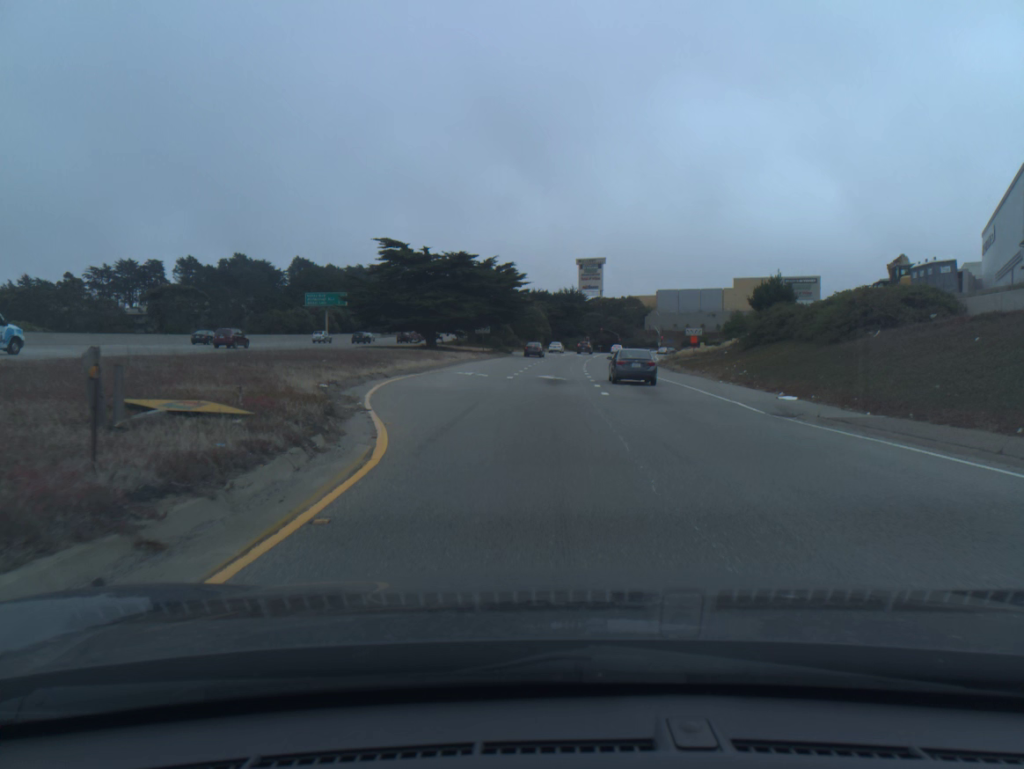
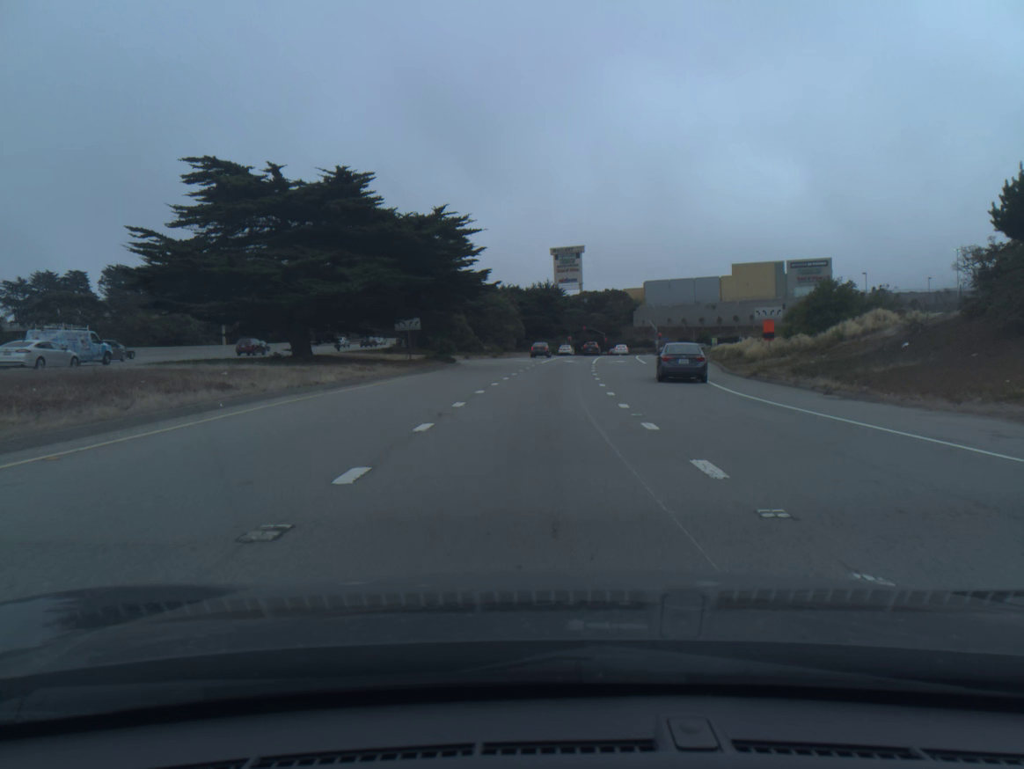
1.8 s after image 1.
(+0.7, +35.0) m; +2°
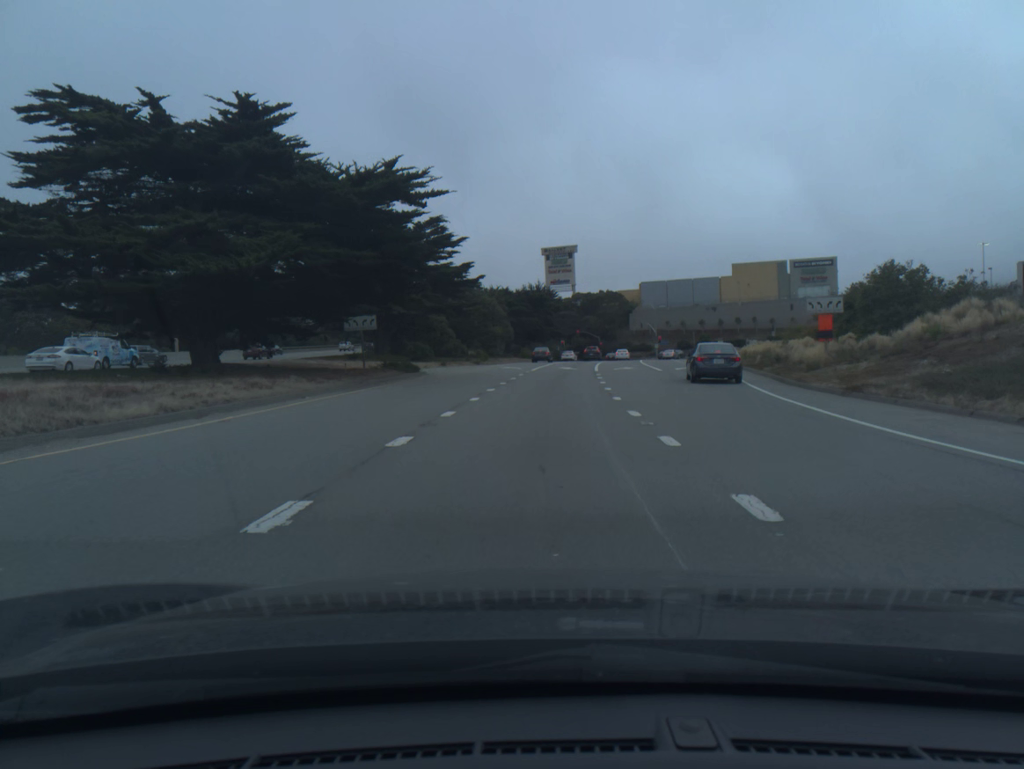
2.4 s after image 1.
(+0.1, +11.0) m; +1°
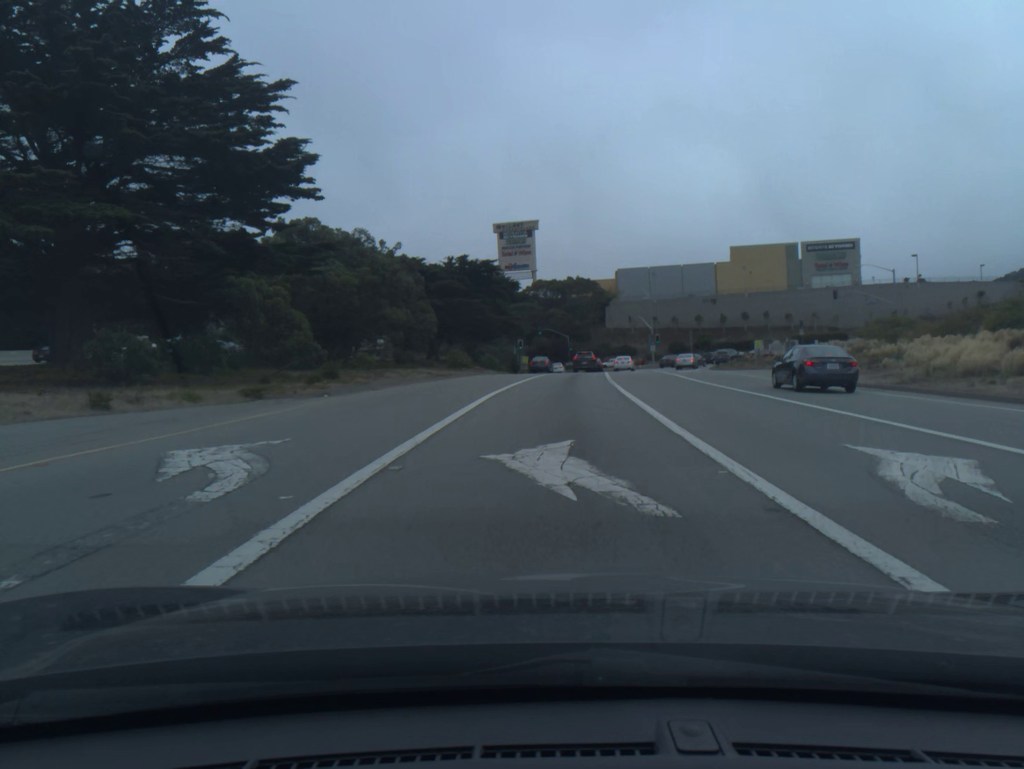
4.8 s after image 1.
(+0.9, +41.8) m; +3°
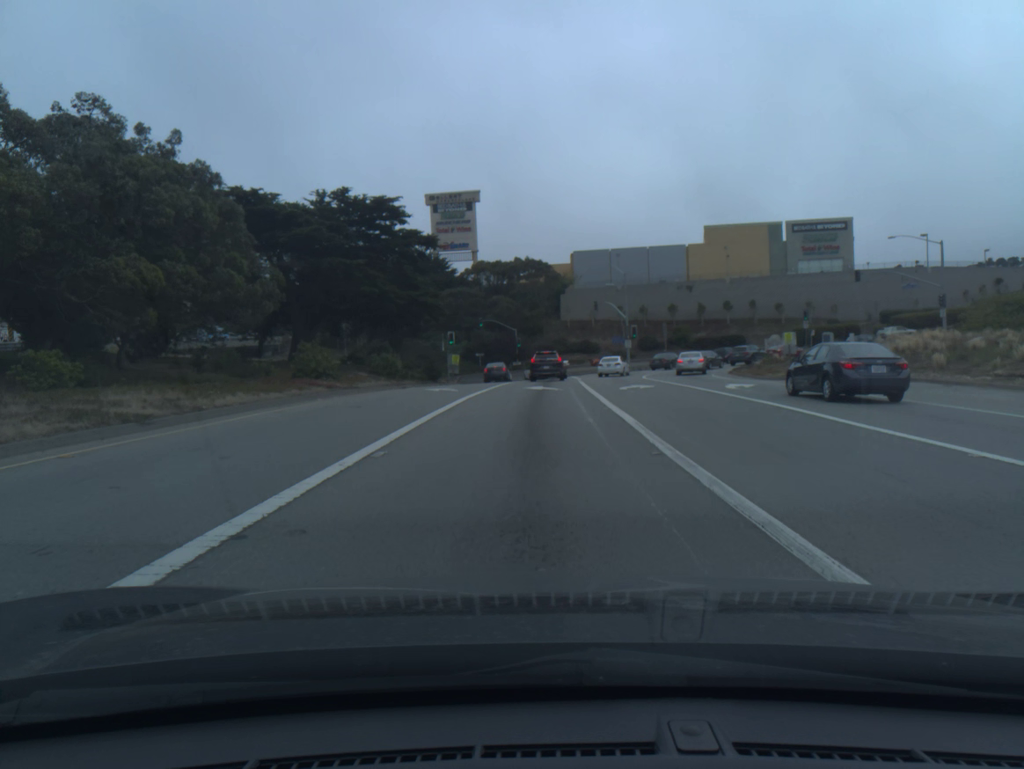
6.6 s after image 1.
(+0.8, +26.0) m; +4°
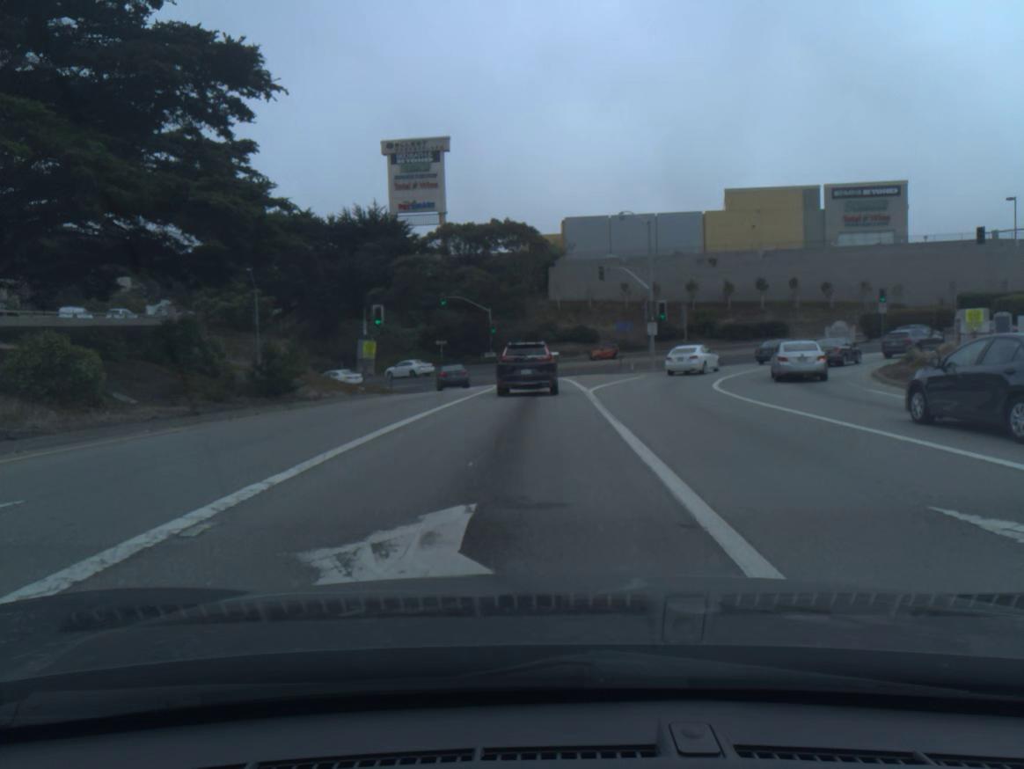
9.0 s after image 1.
(+0.5, +26.1) m; +1°
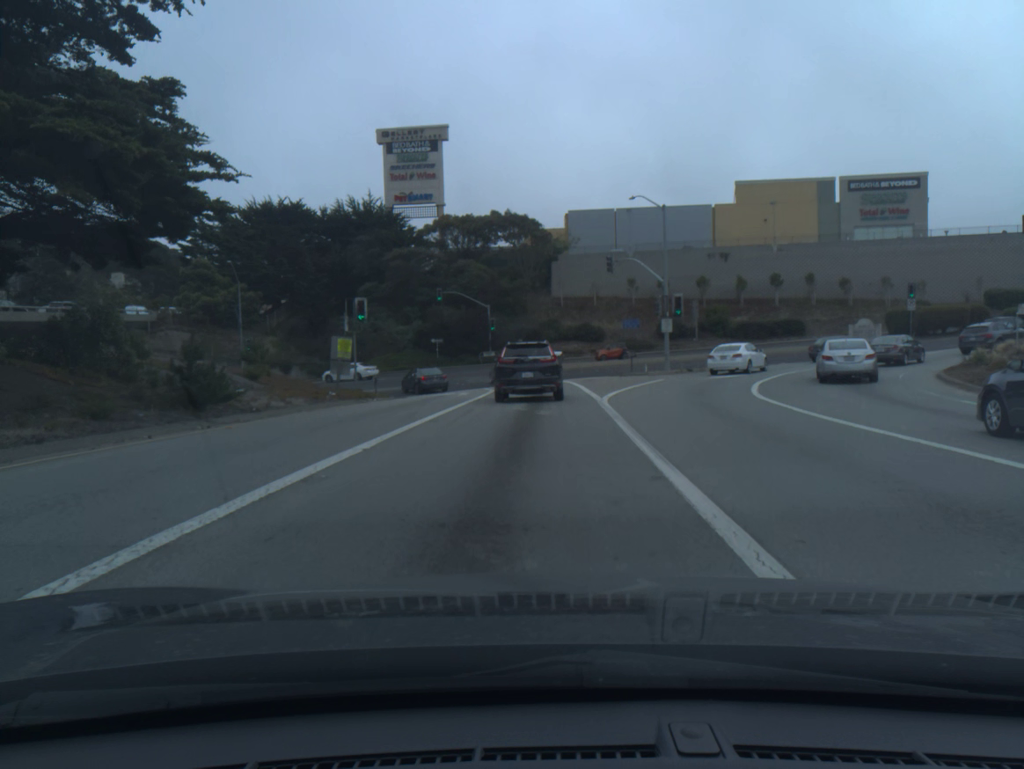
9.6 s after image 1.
(0.0, +5.2) m; 0°
